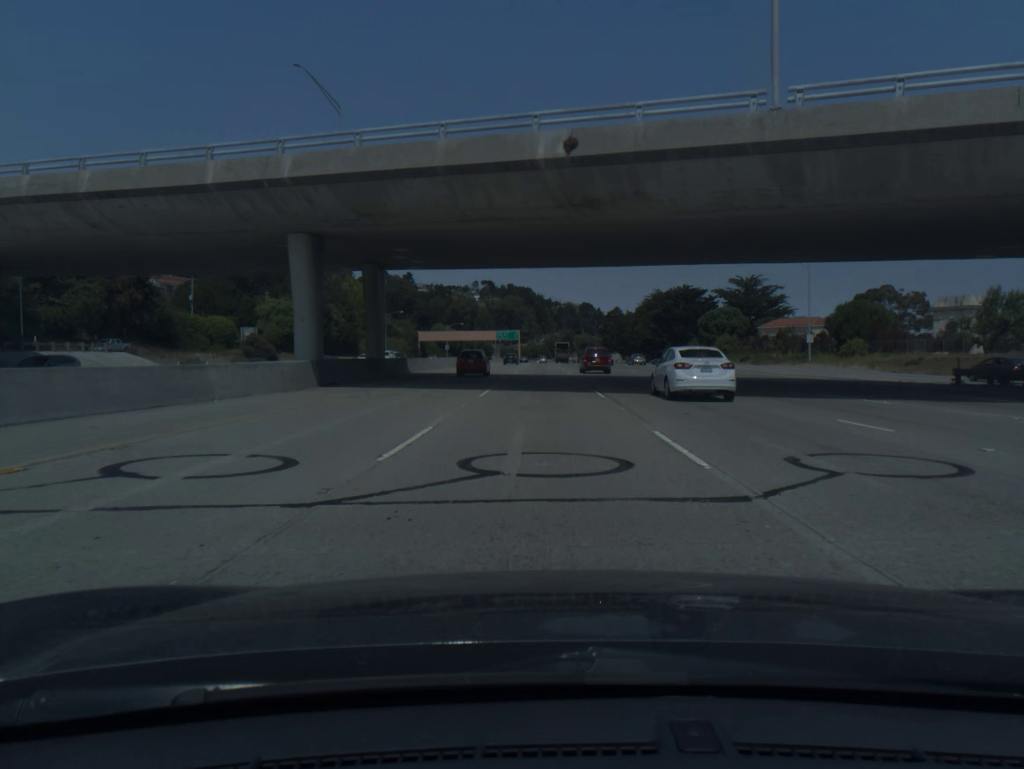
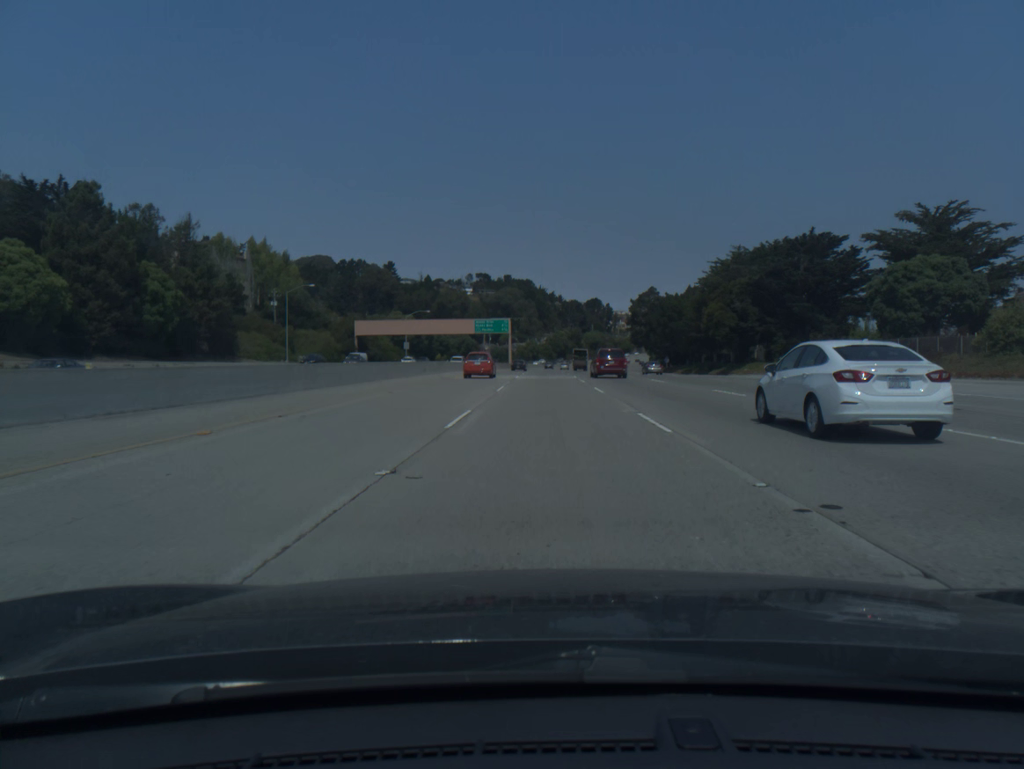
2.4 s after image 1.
(0.0, +81.8) m; 0°
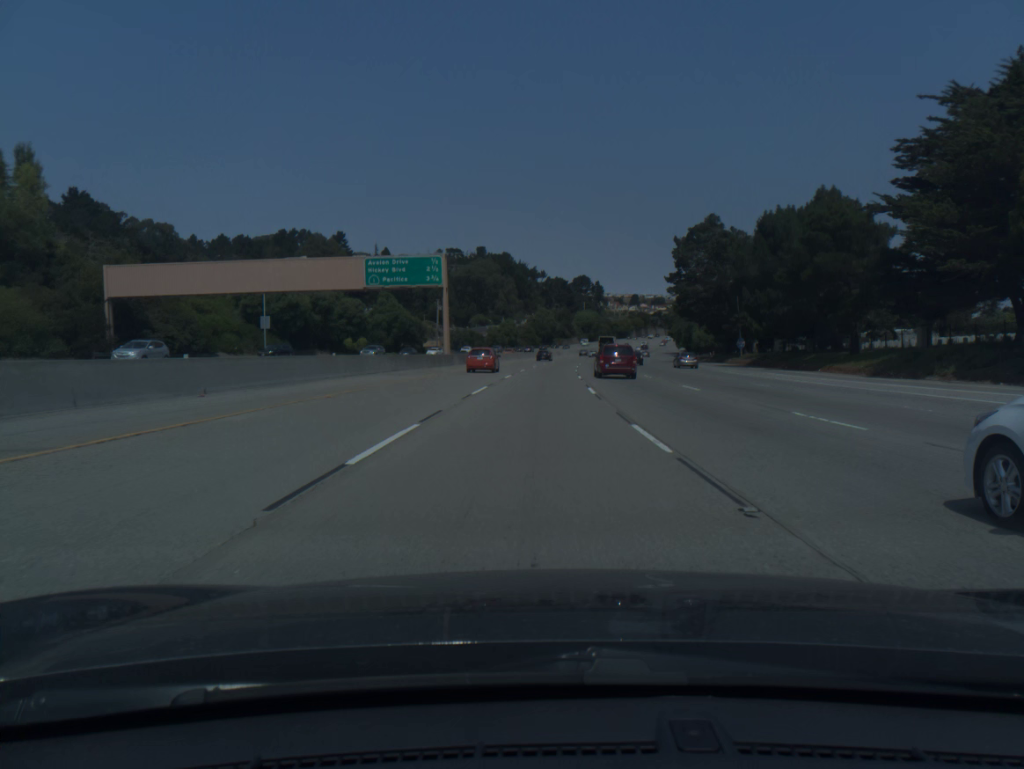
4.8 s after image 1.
(+0.7, +82.3) m; +1°
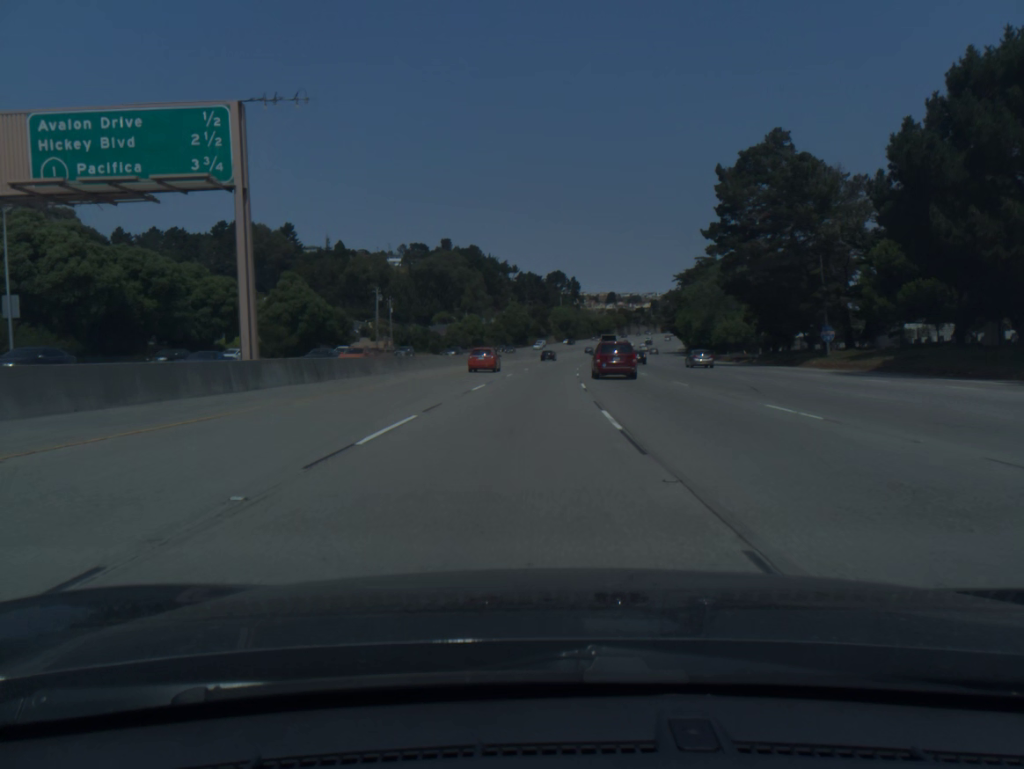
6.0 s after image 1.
(+0.7, +41.3) m; +2°
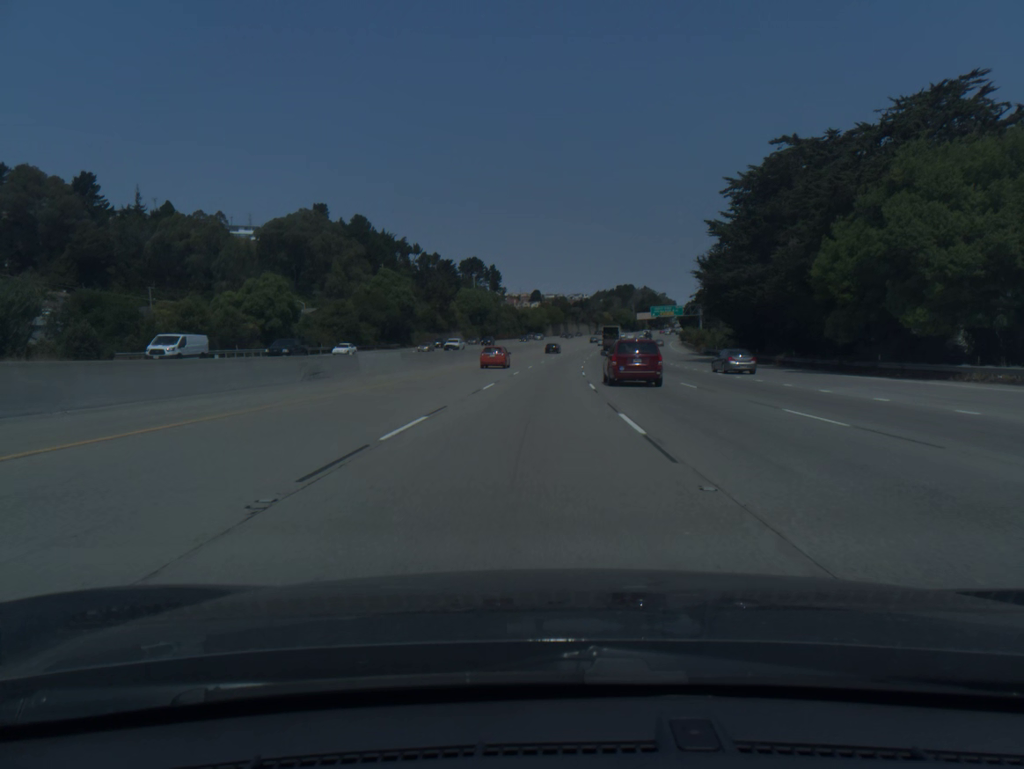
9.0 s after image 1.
(+4.5, +102.5) m; +6°
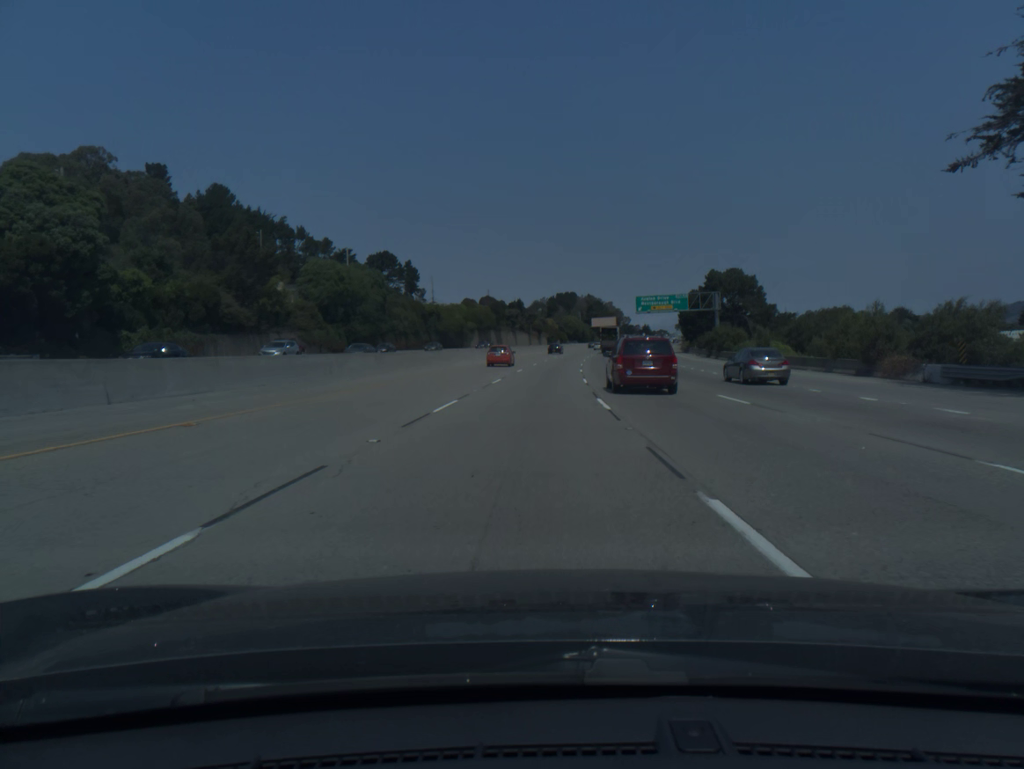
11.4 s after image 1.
(+3.4, +81.7) m; +5°
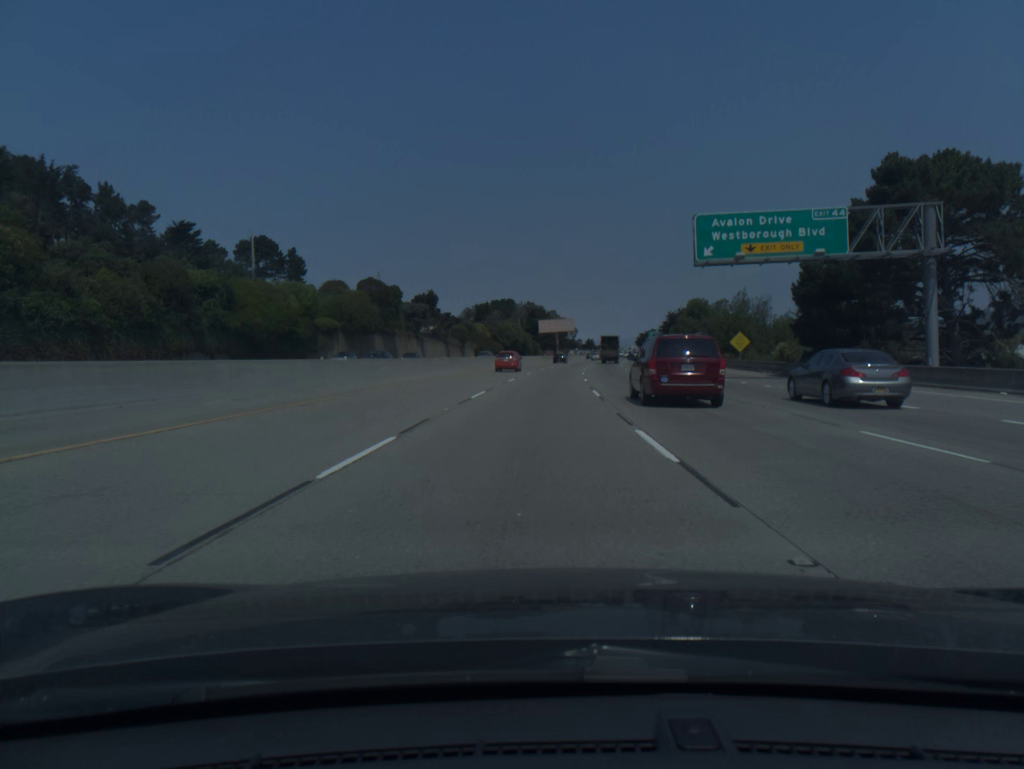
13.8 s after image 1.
(+3.1, +81.2) m; +5°
